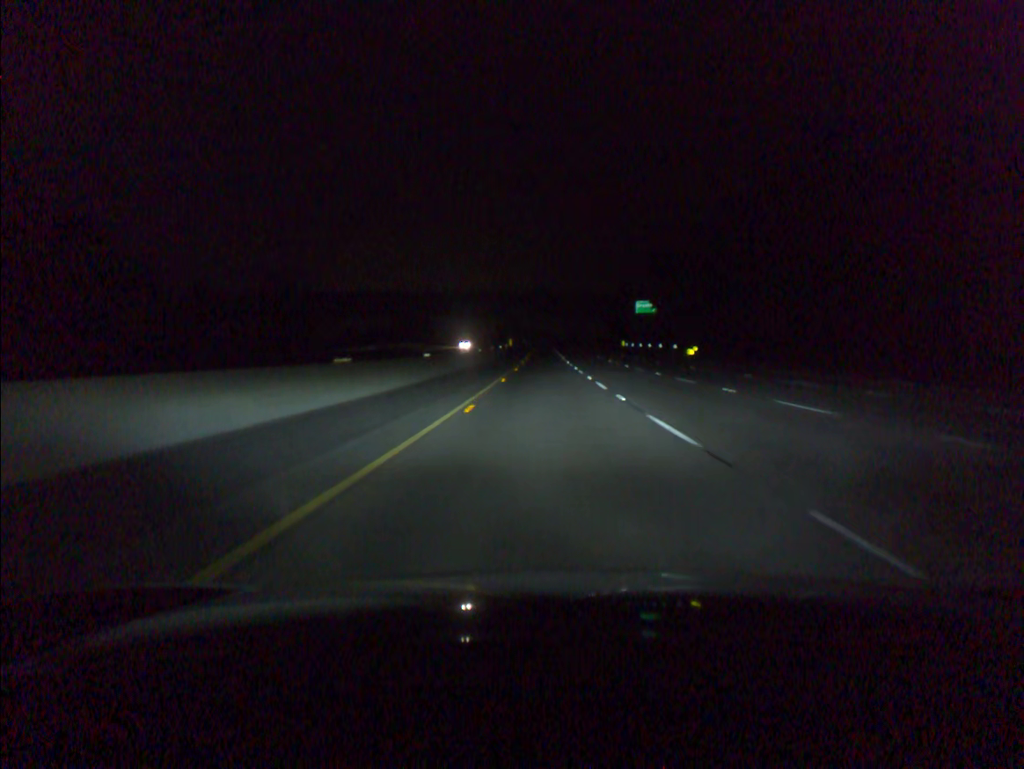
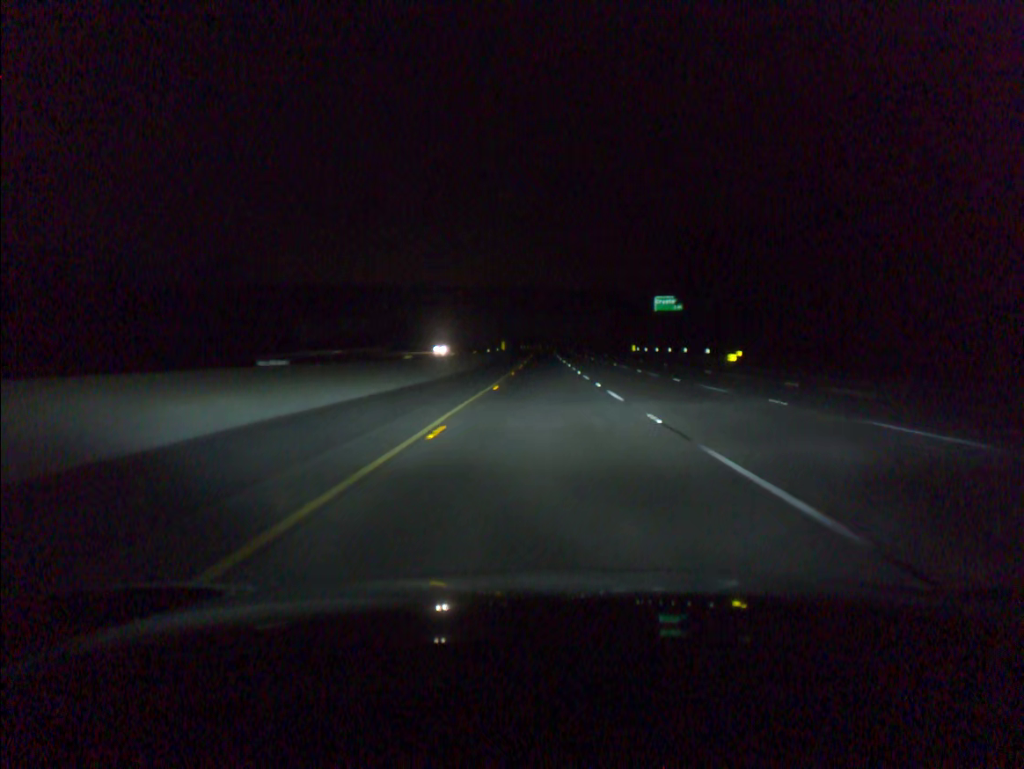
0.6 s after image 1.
(0.0, +19.6) m; 0°
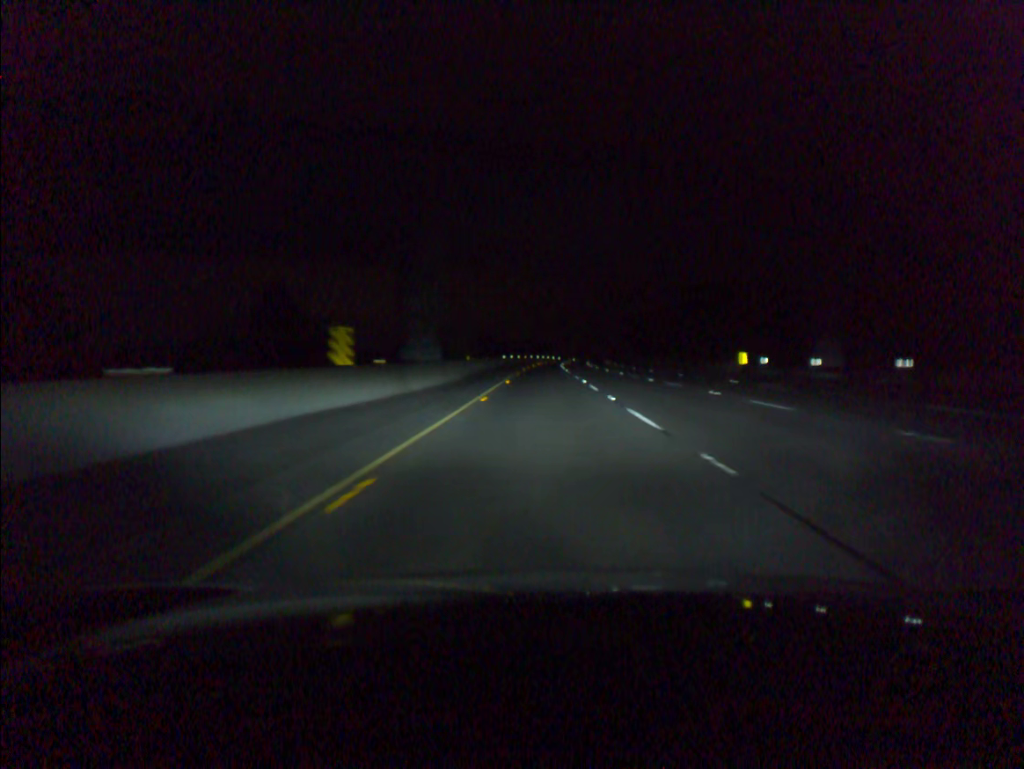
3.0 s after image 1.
(+0.2, +77.7) m; 0°
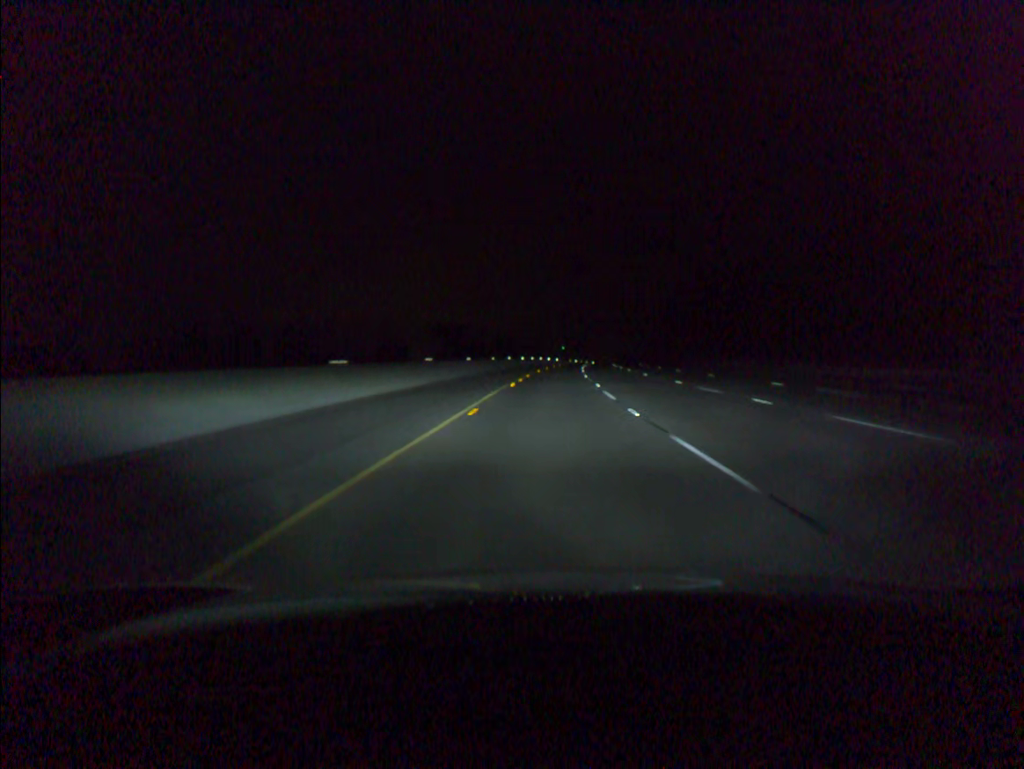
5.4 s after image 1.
(+0.3, +77.5) m; +1°
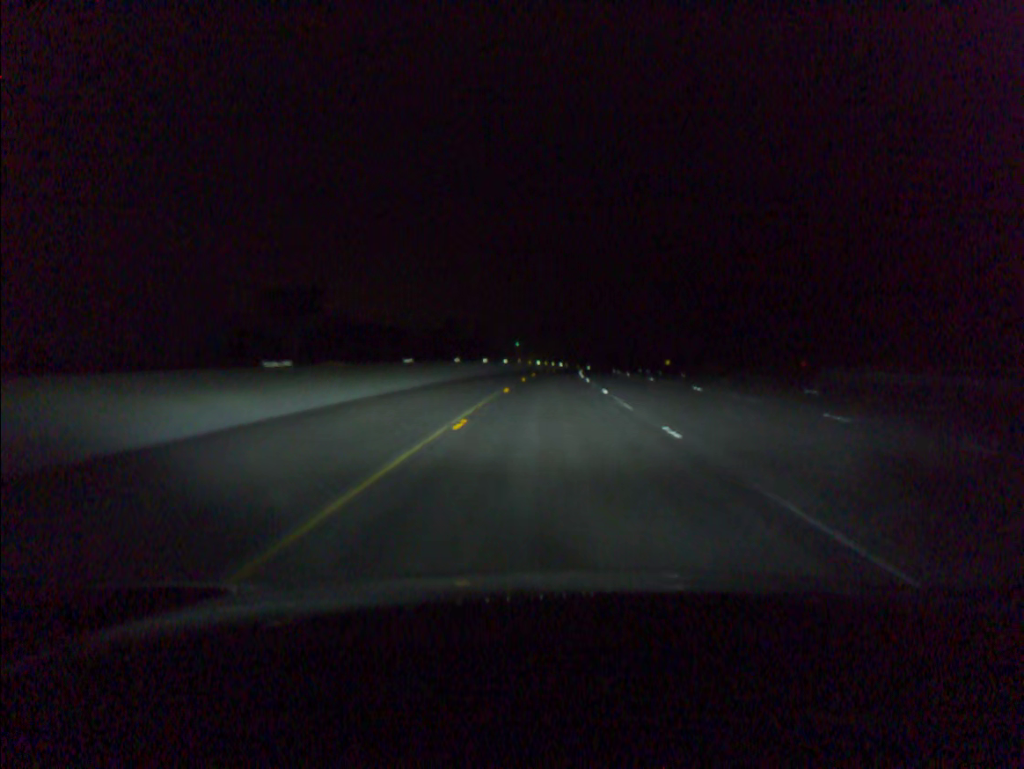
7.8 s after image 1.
(+2.0, +77.7) m; +3°
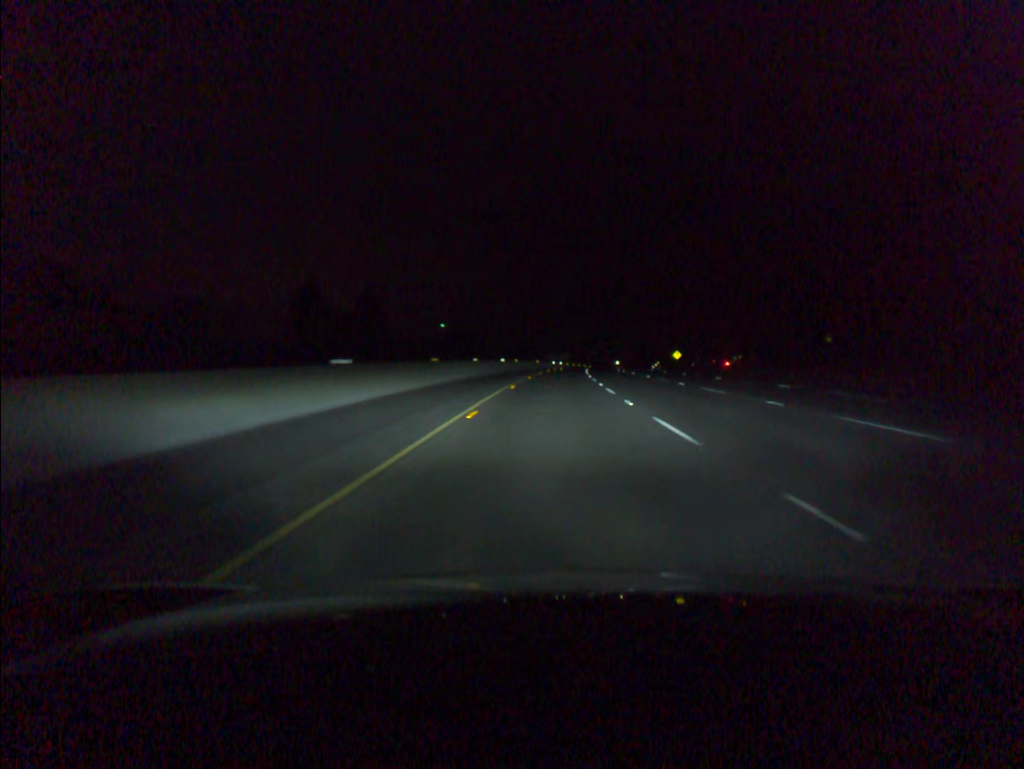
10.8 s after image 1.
(+3.1, +97.8) m; +4°
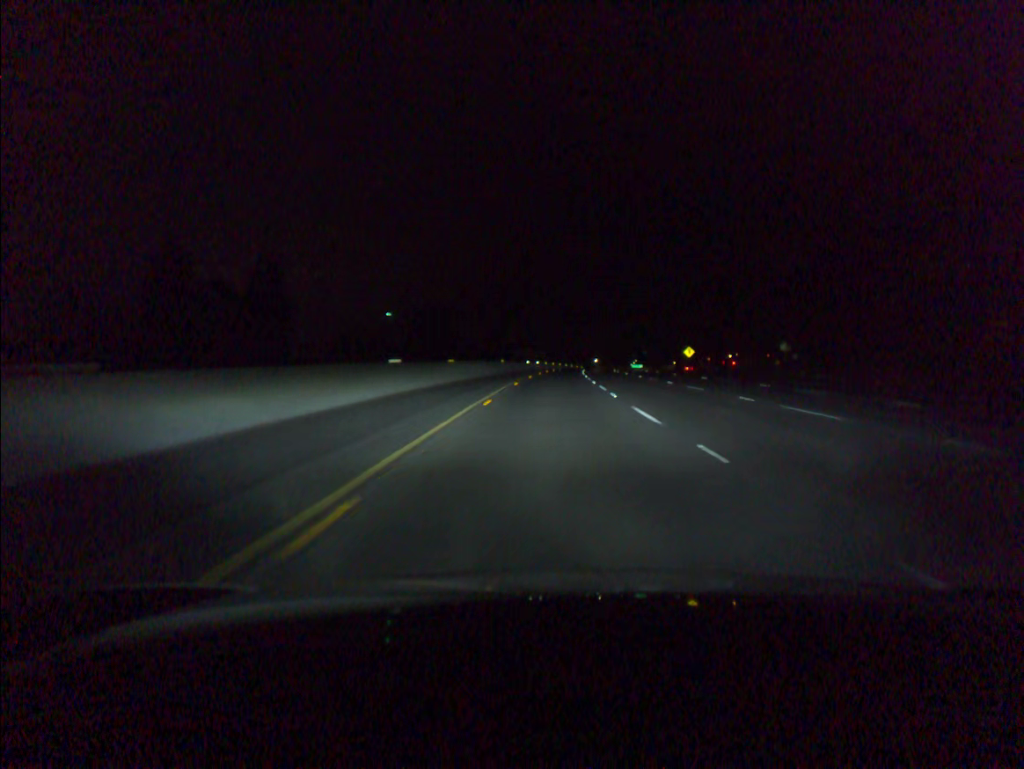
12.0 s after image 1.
(+0.7, +39.4) m; +2°
